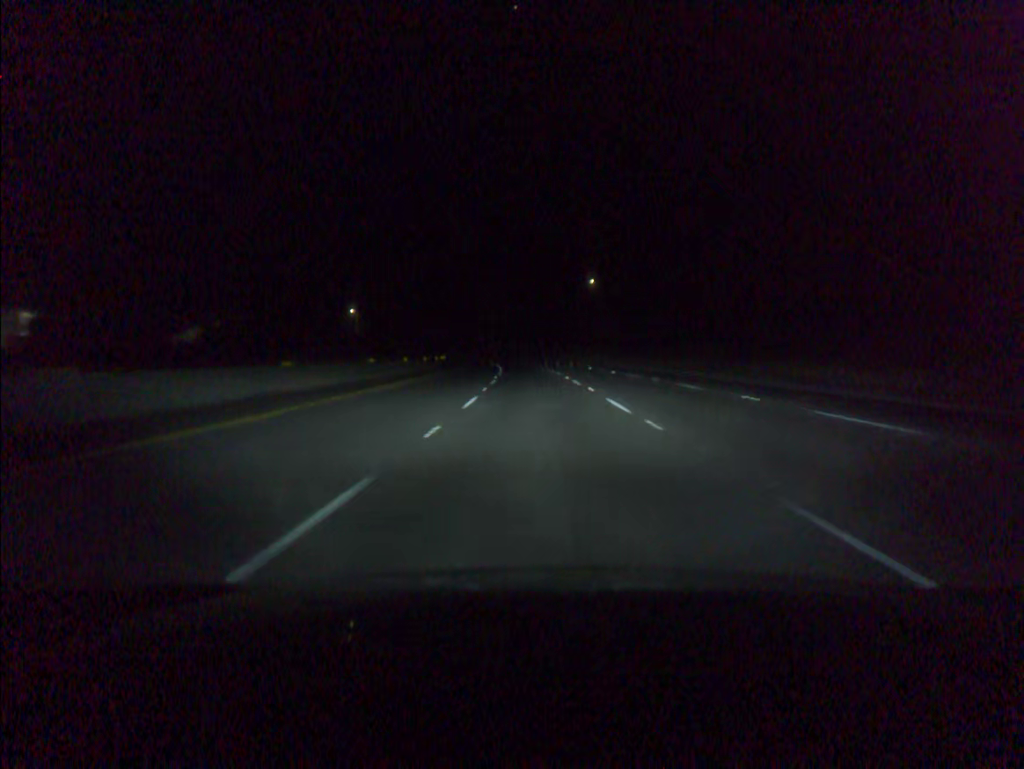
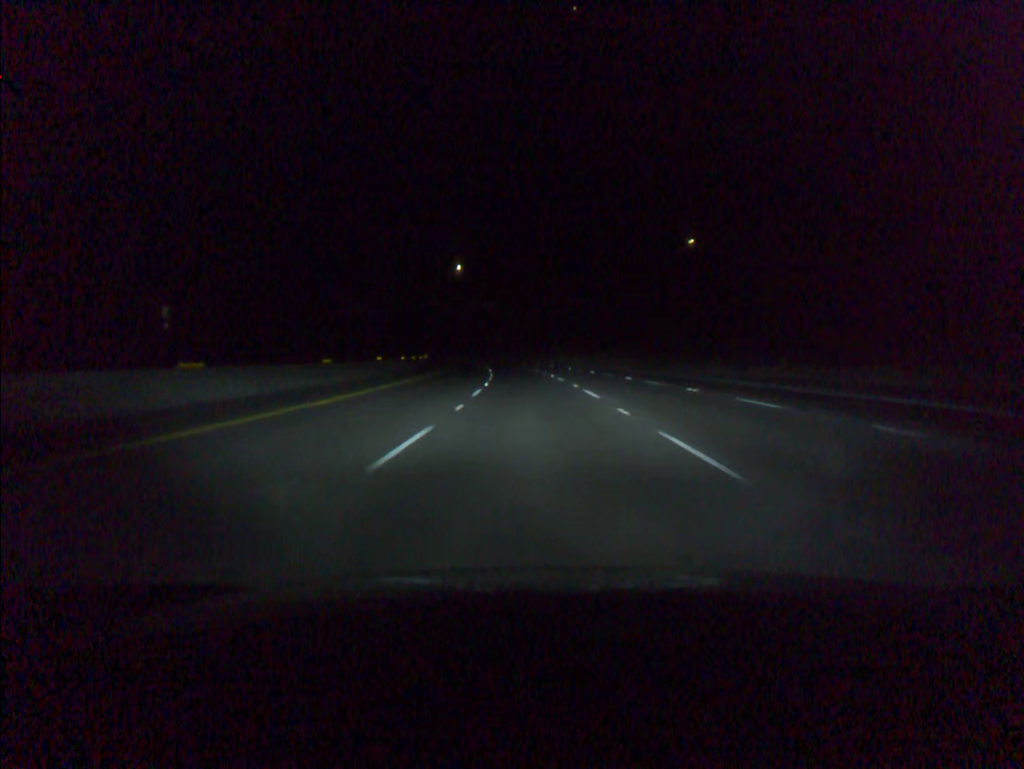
(-2.5, +81.7) m; -4°
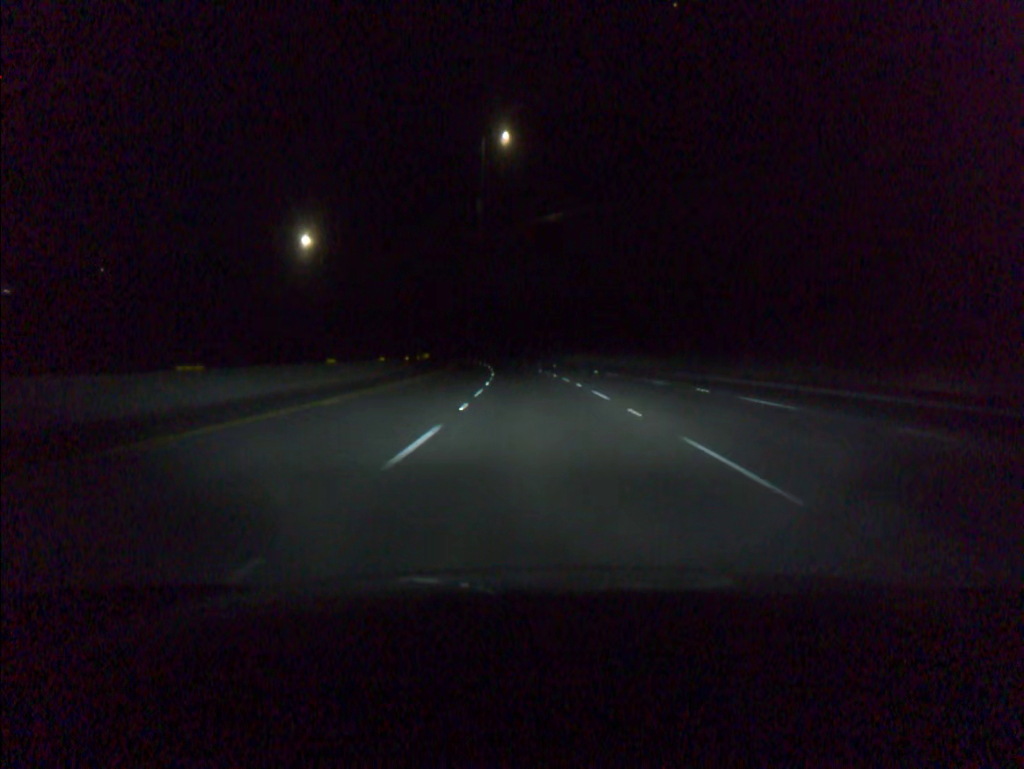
(-6.1, +101.8) m; -7°
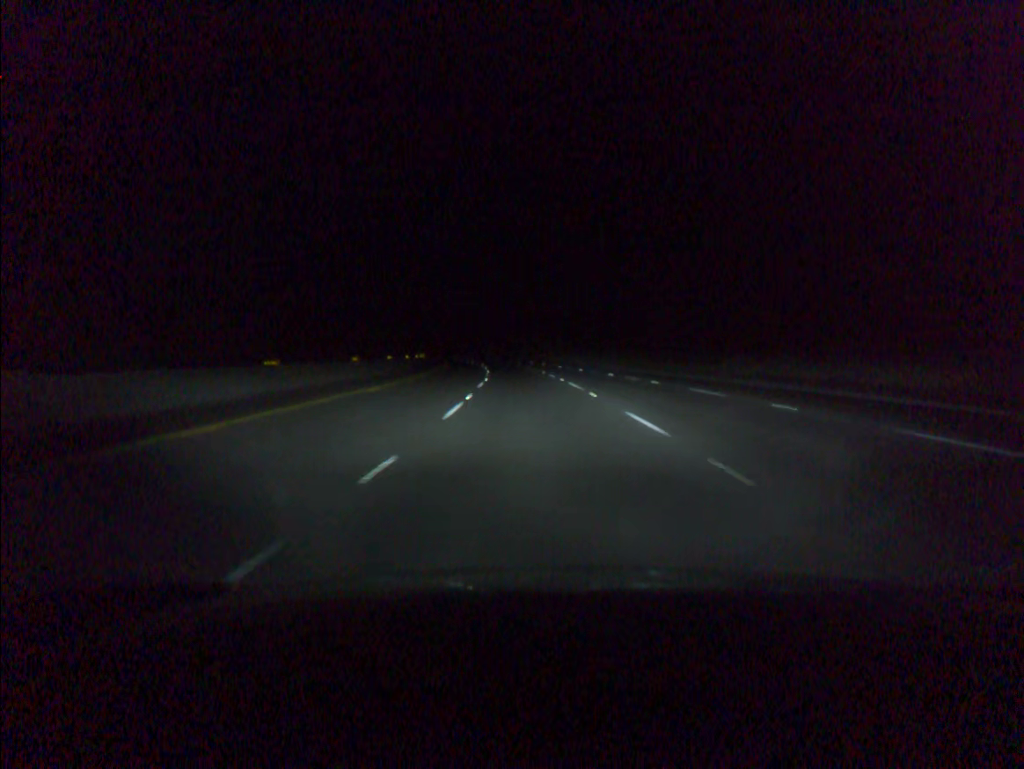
(-3.7, +81.6) m; -5°
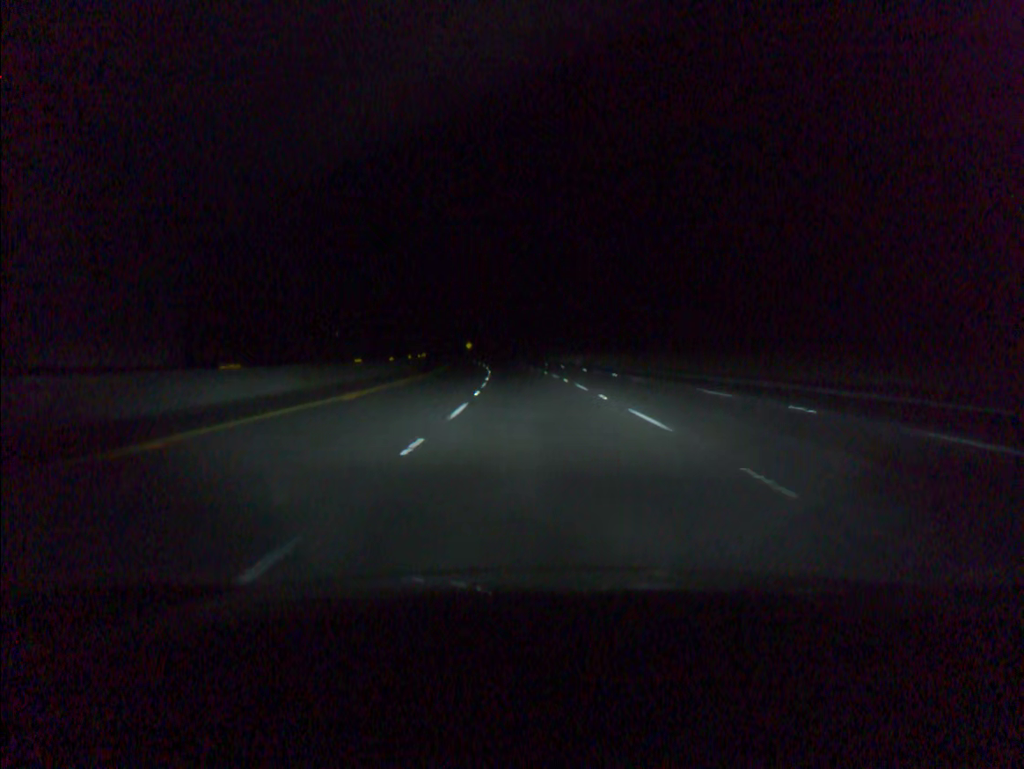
(-6.5, +102.0) m; -7°
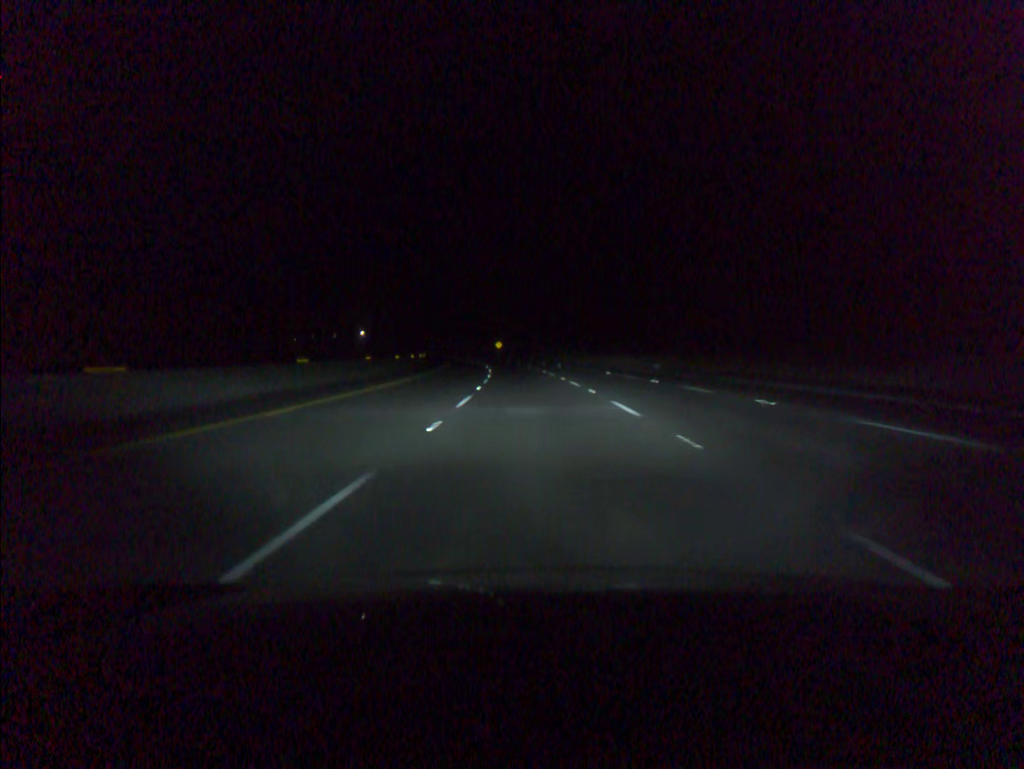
(-1.0, +40.9) m; -3°
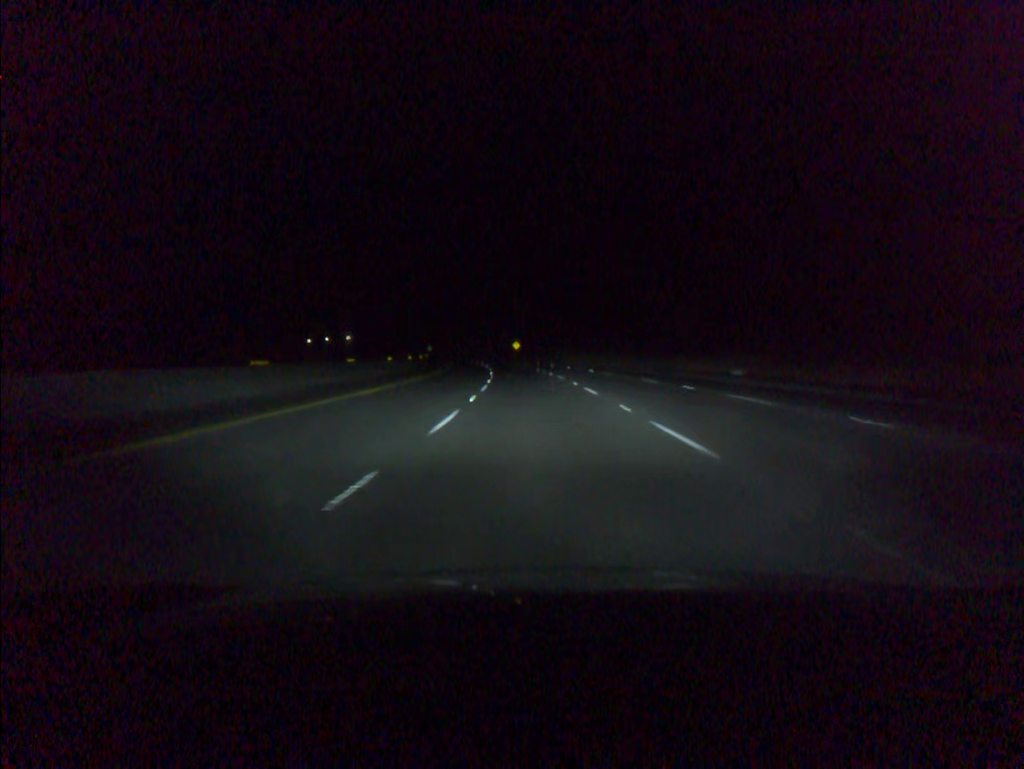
(-0.3, +20.5) m; -2°
